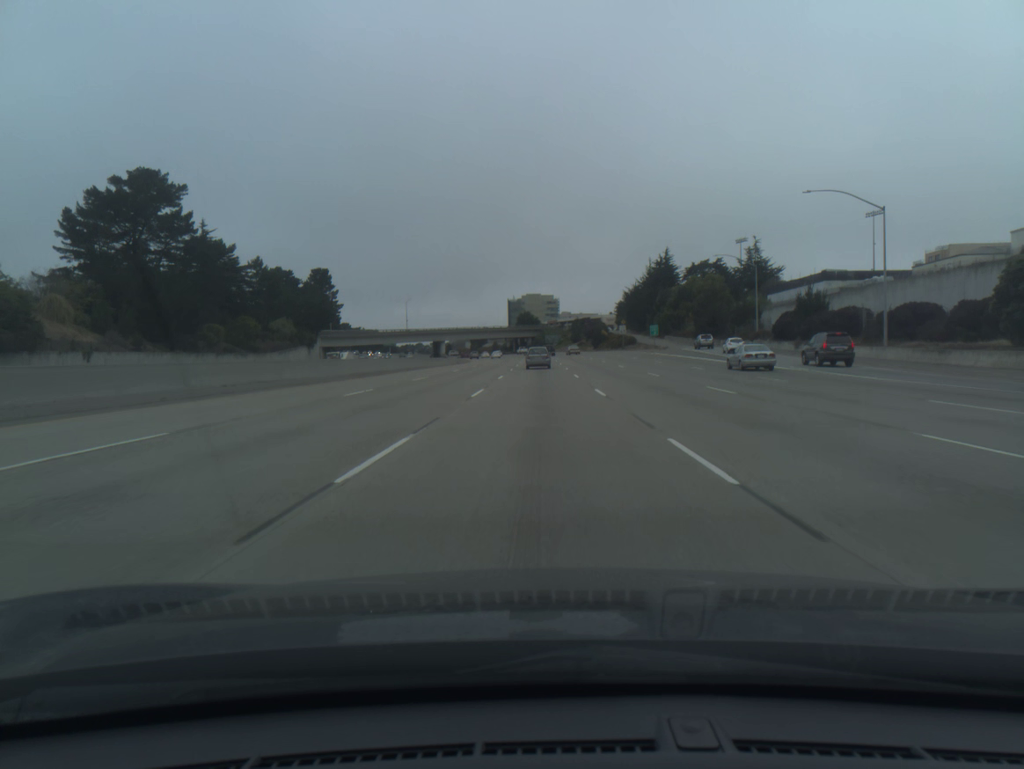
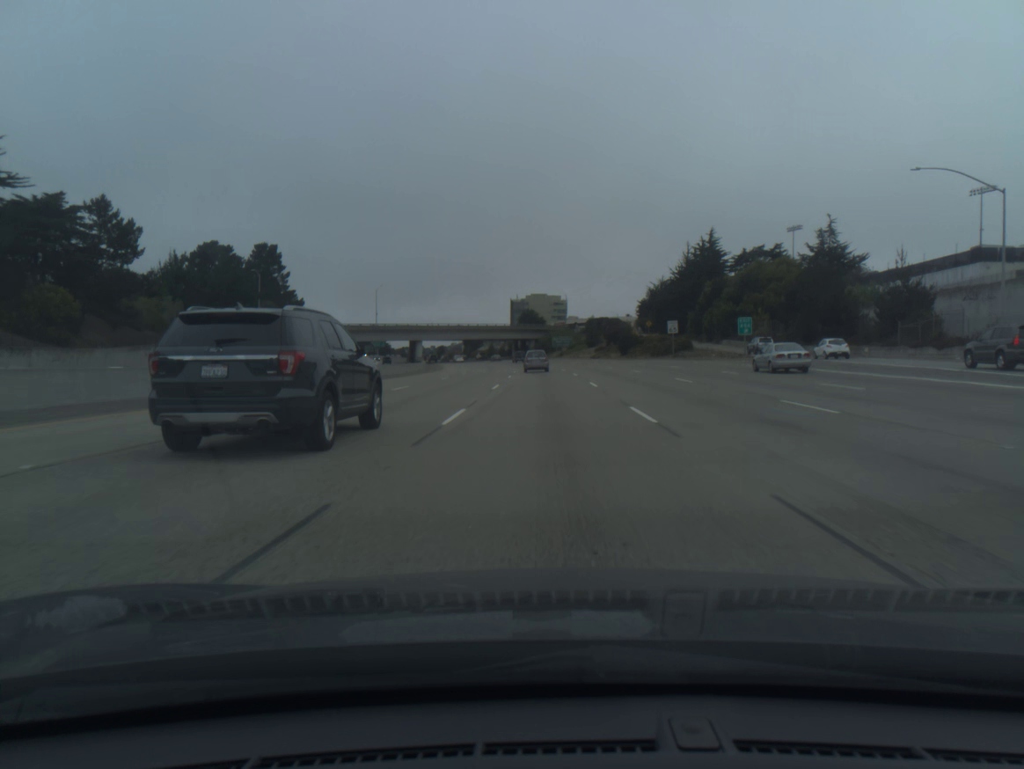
(-0.2, +50.8) m; 0°
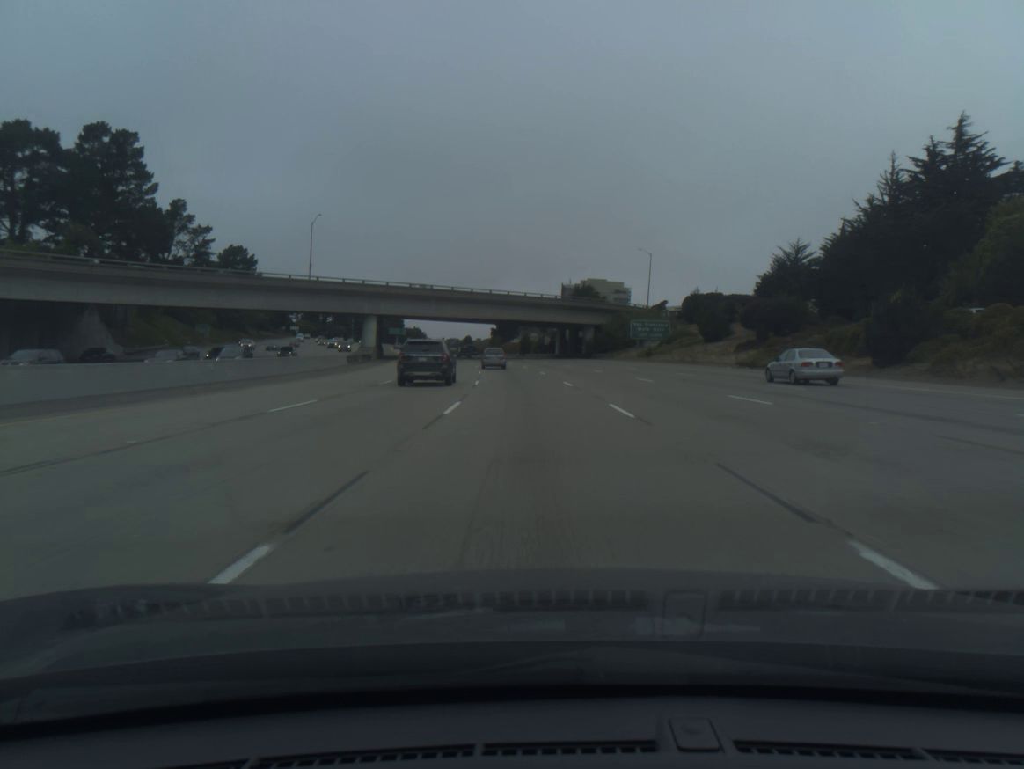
(-1.2, +83.7) m; -3°
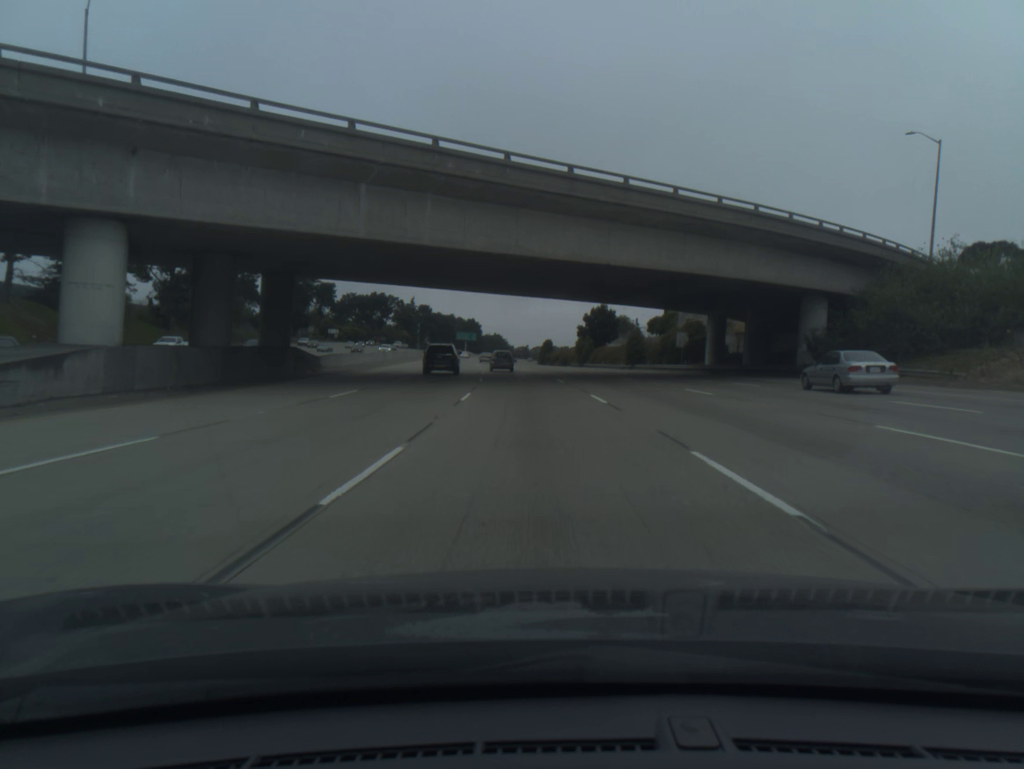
(-3.7, +66.4) m; -7°
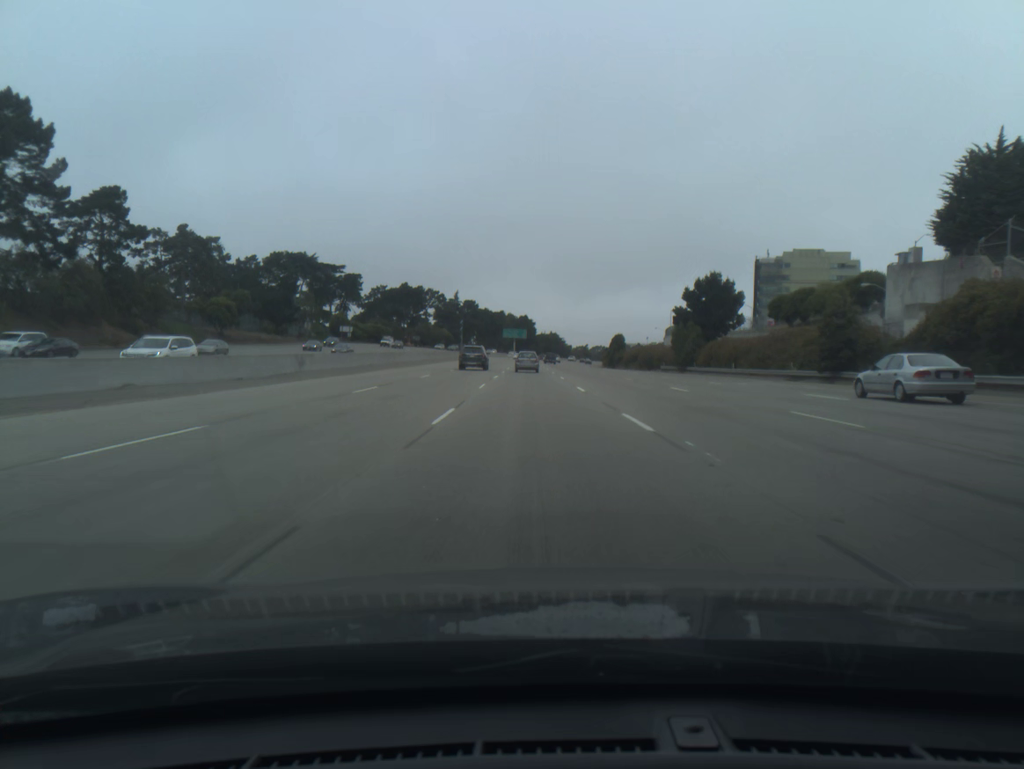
(-1.9, +50.3) m; -4°
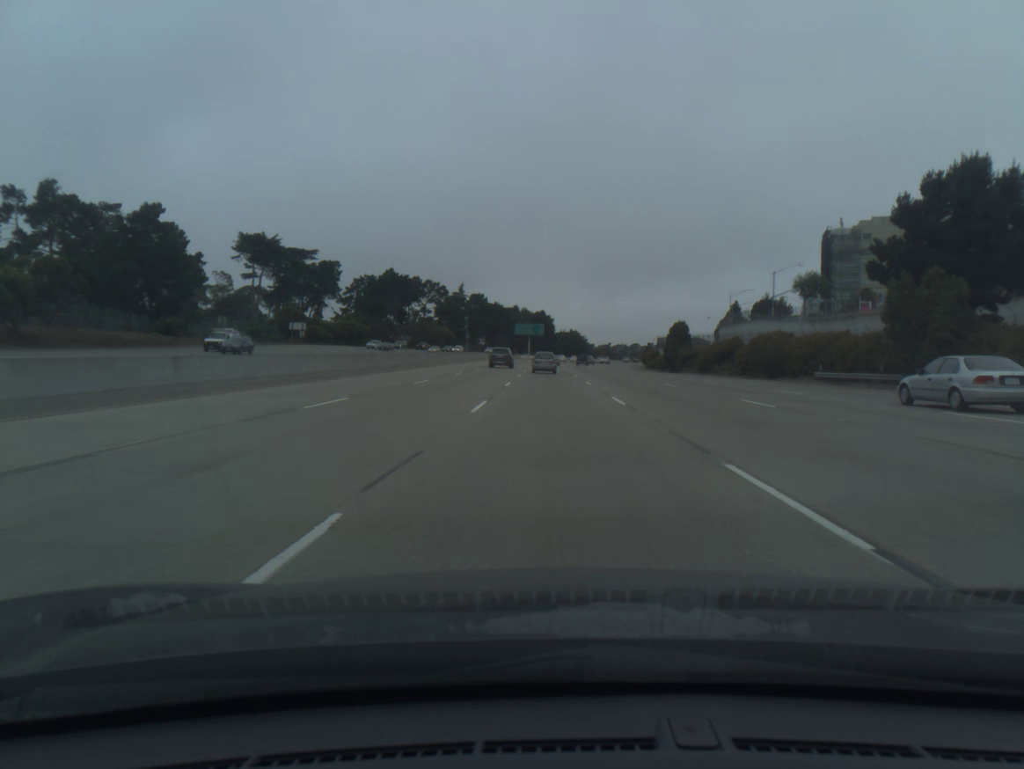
(-0.9, +50.6) m; -1°
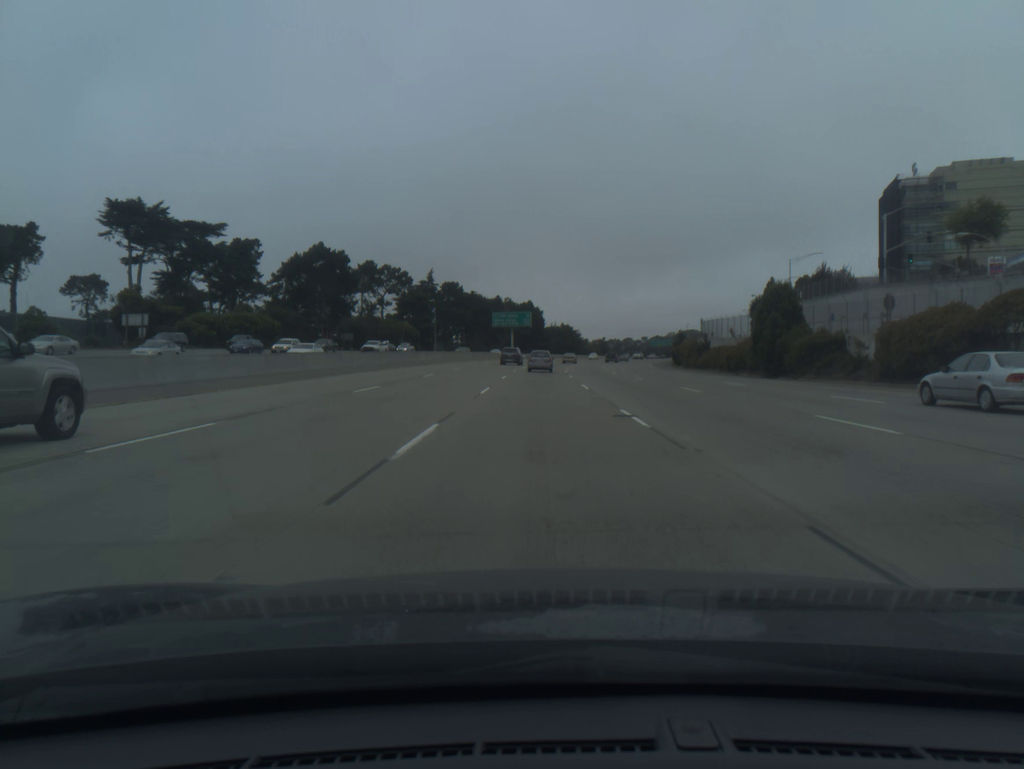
(+0.4, +50.3) m; +1°
